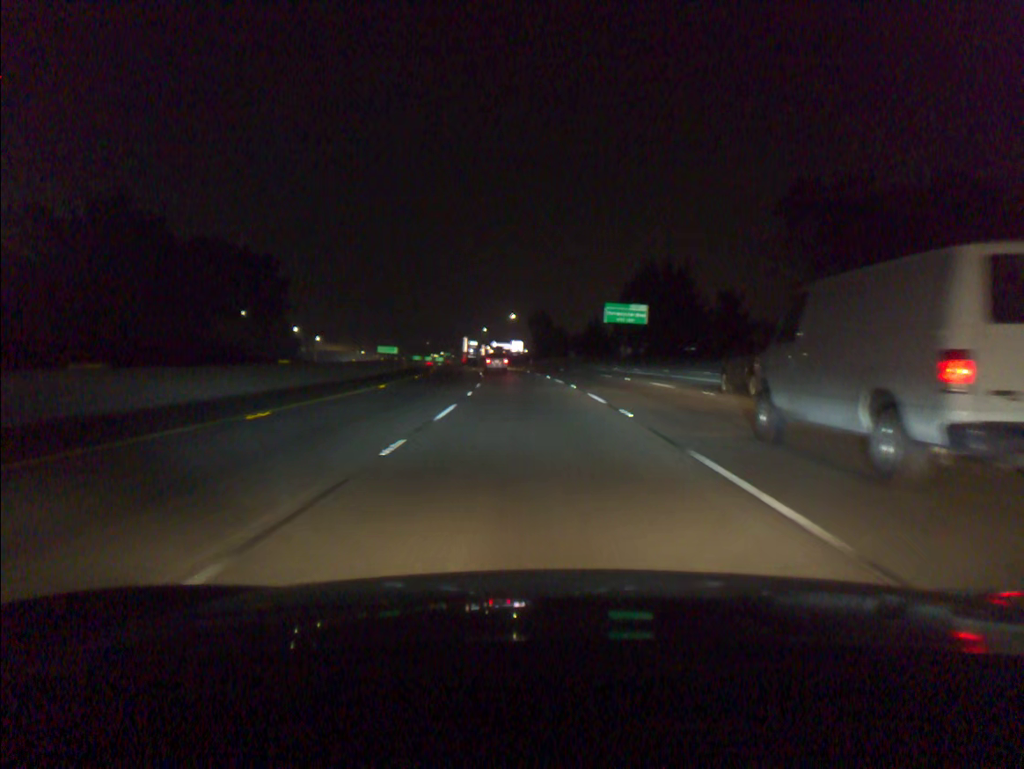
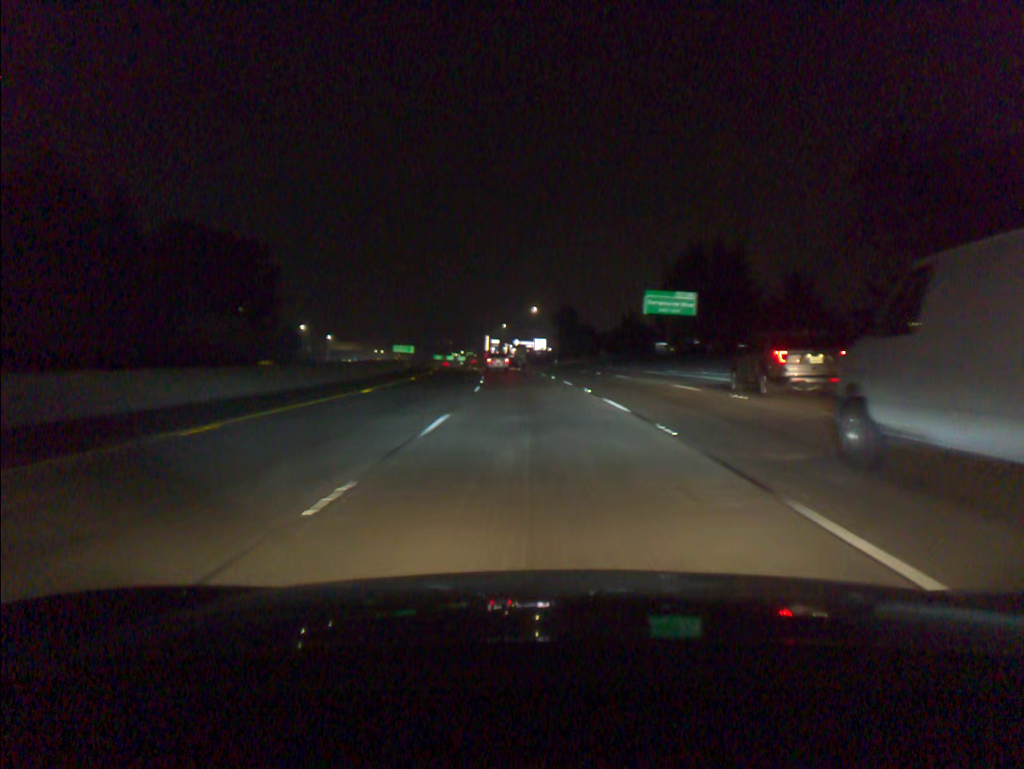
(-0.3, +18.0) m; -2°
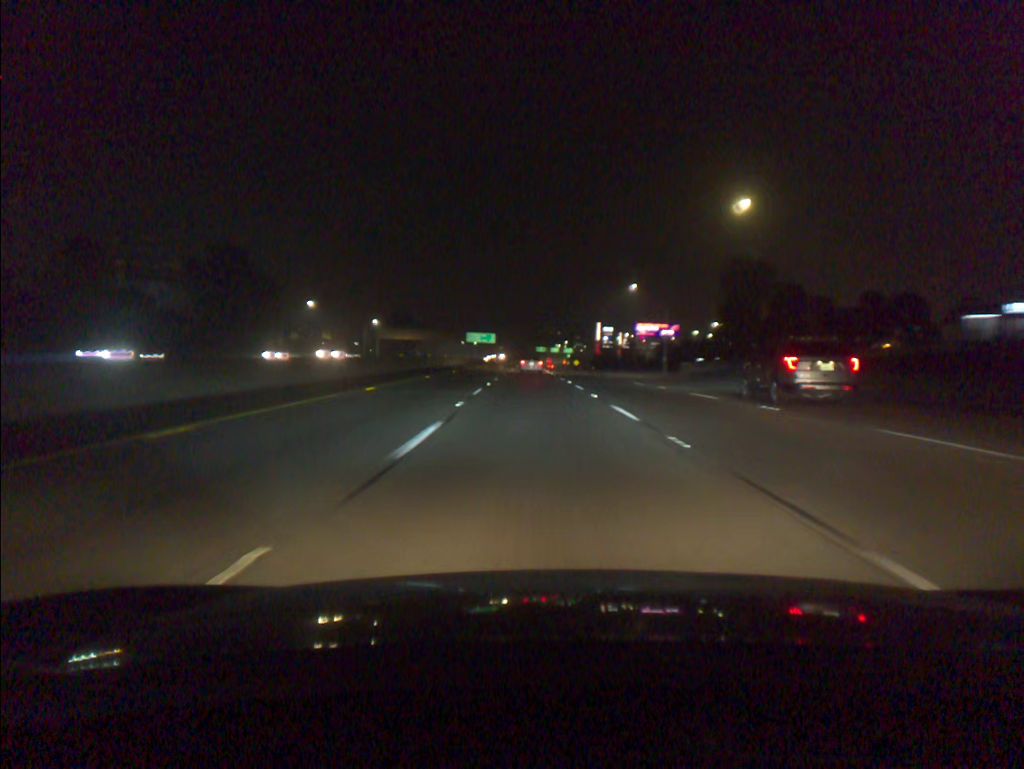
(-6.3, +88.8) m; -8°
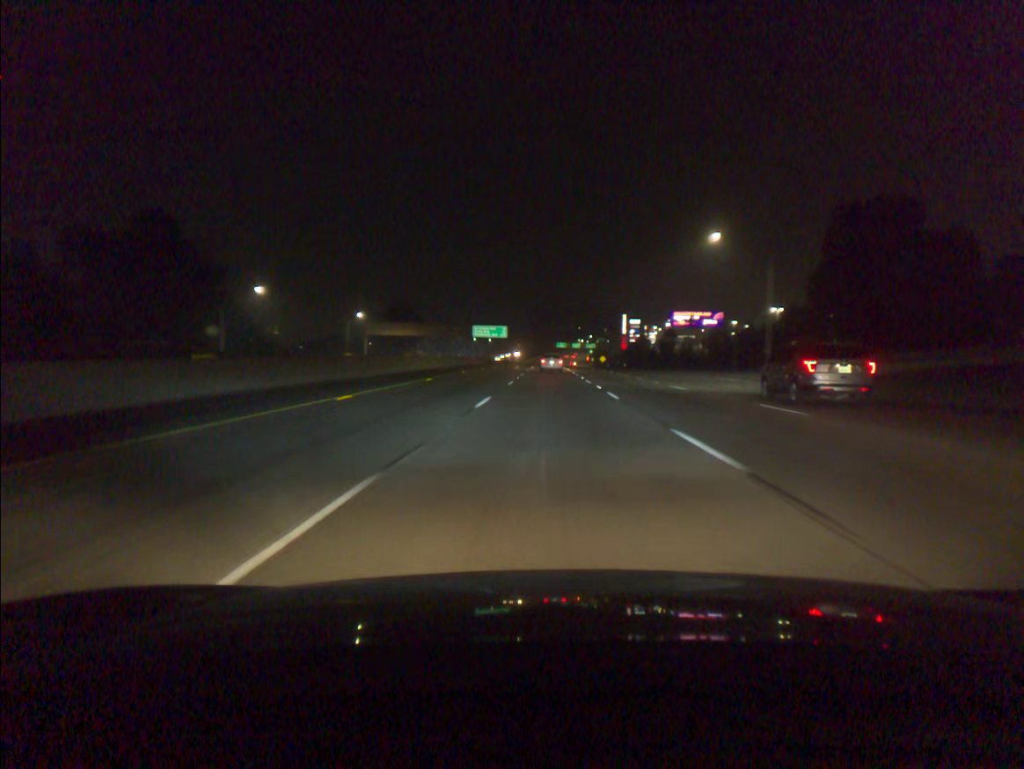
(-0.6, +35.5) m; -1°
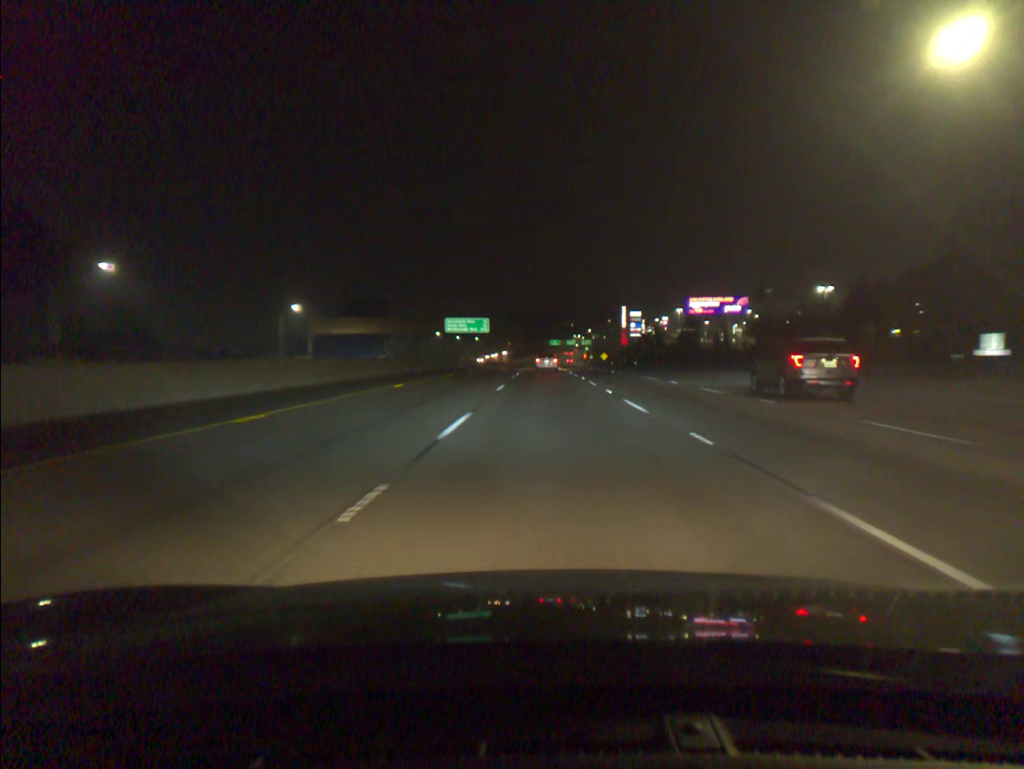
(+0.1, +35.6) m; +1°
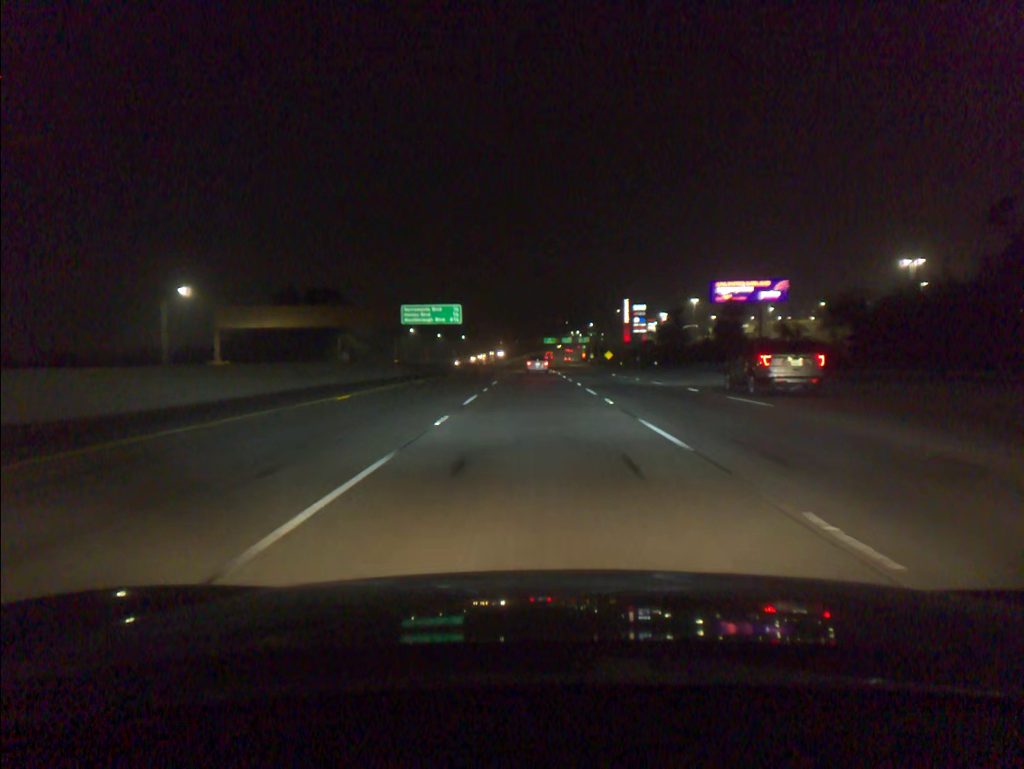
(+0.2, +35.7) m; 0°
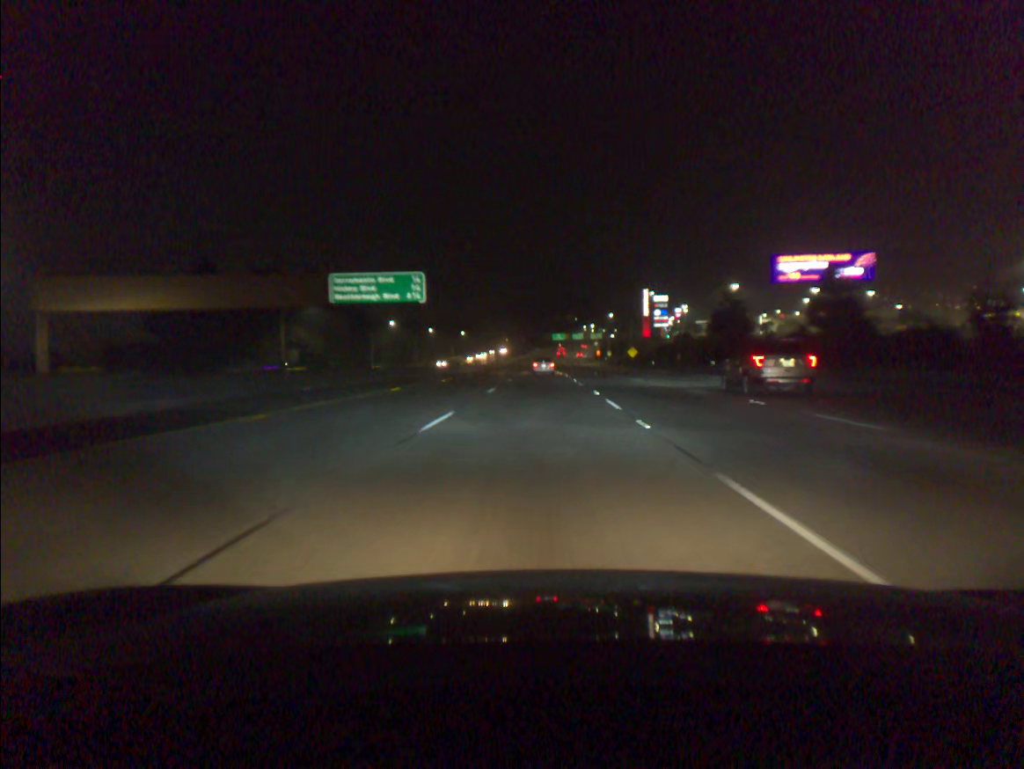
(-0.2, +35.8) m; -1°
